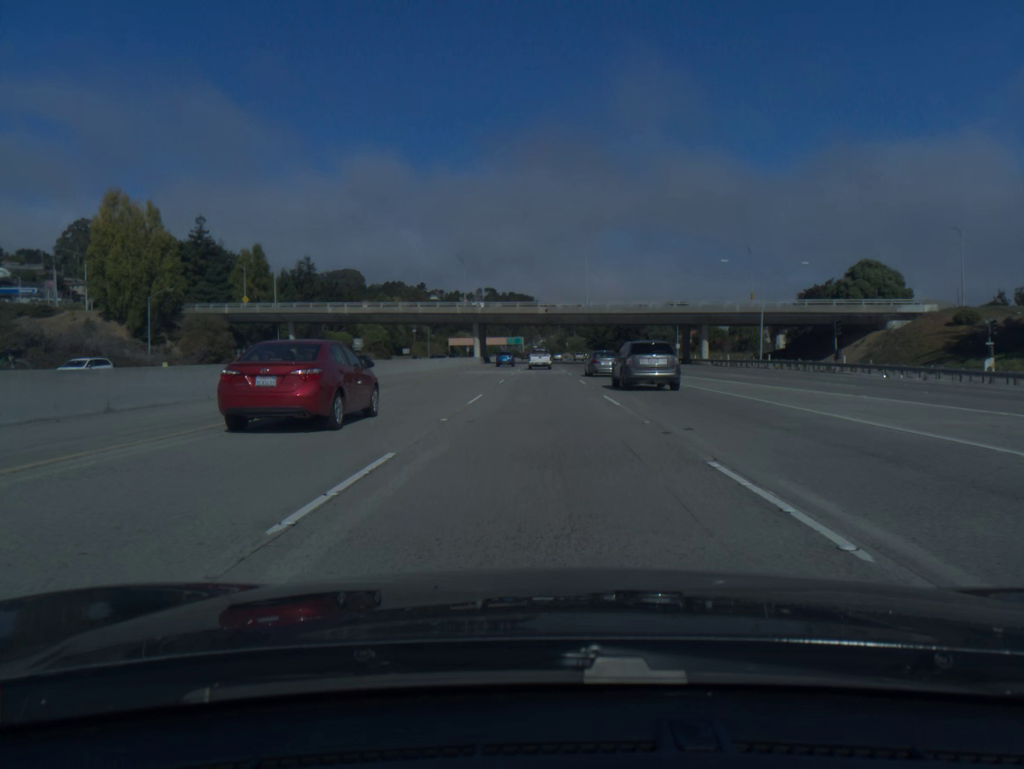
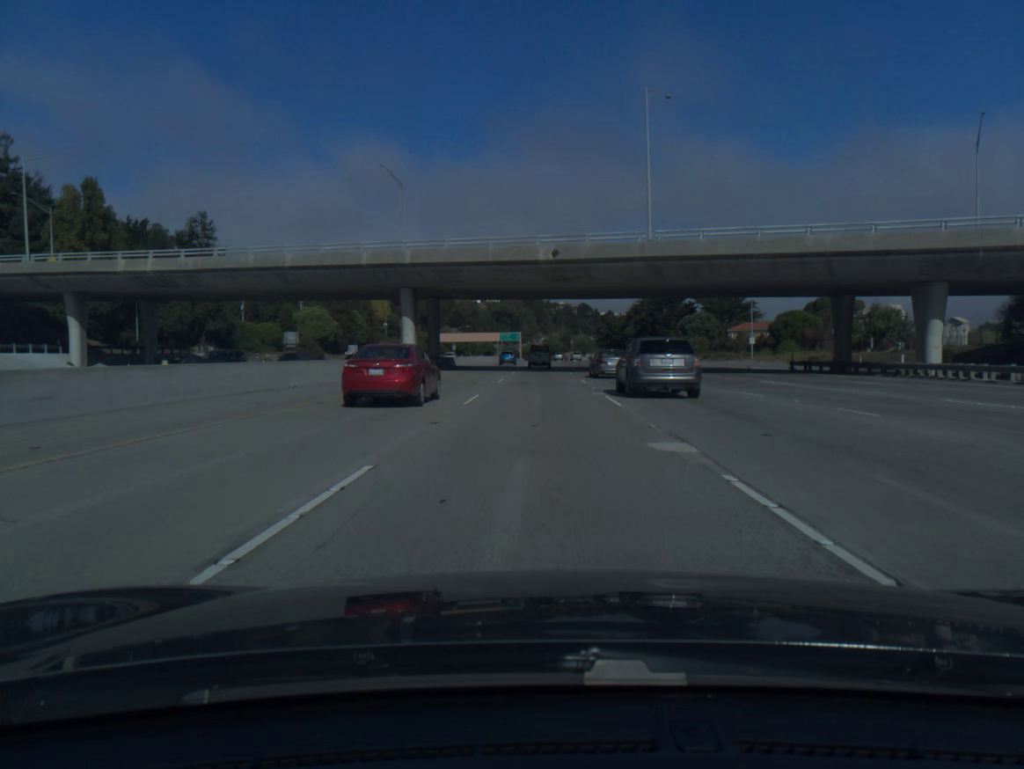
(0.0, +58.3) m; 0°
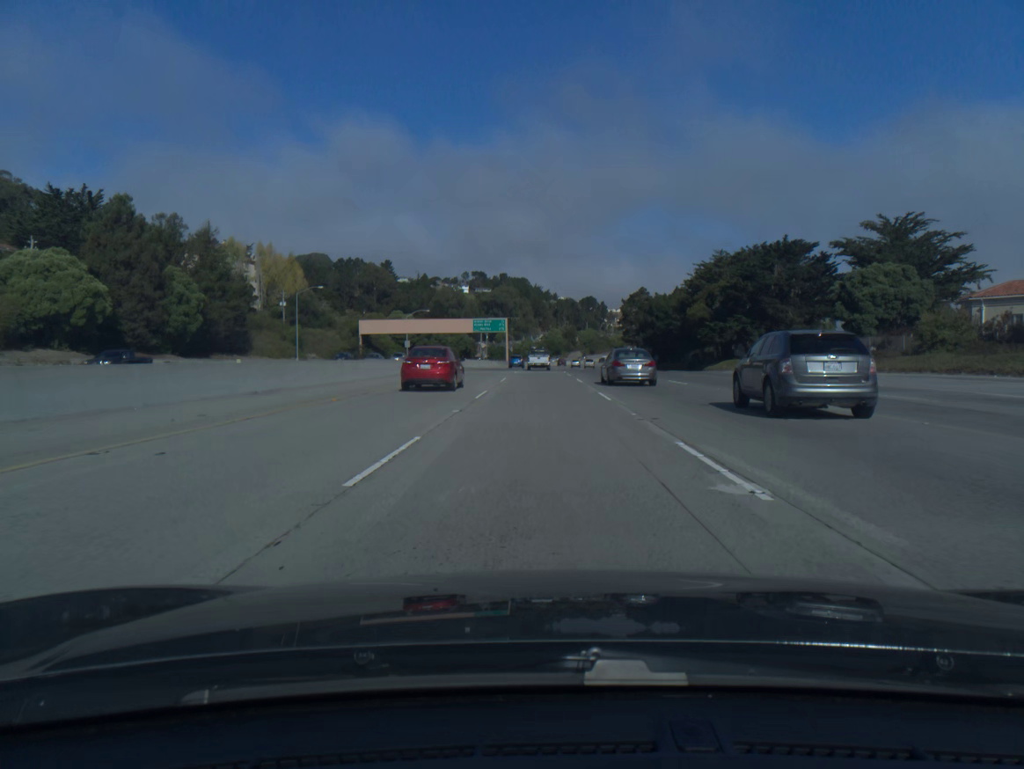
(0.0, +97.1) m; 0°
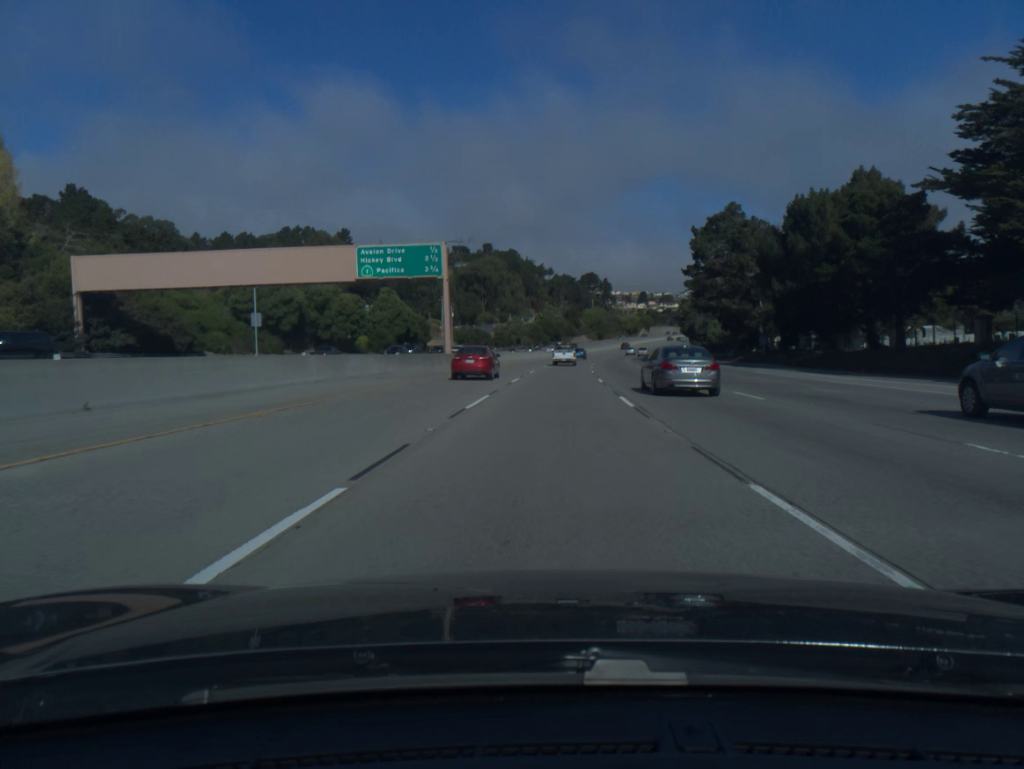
(-0.1, +97.1) m; 0°
